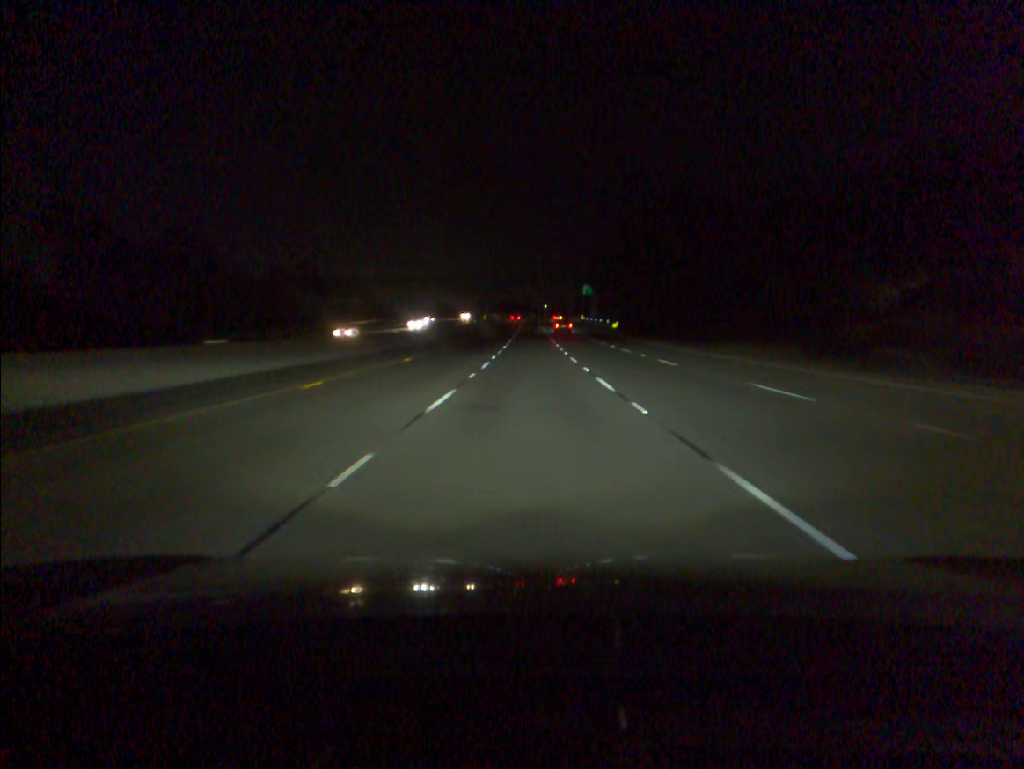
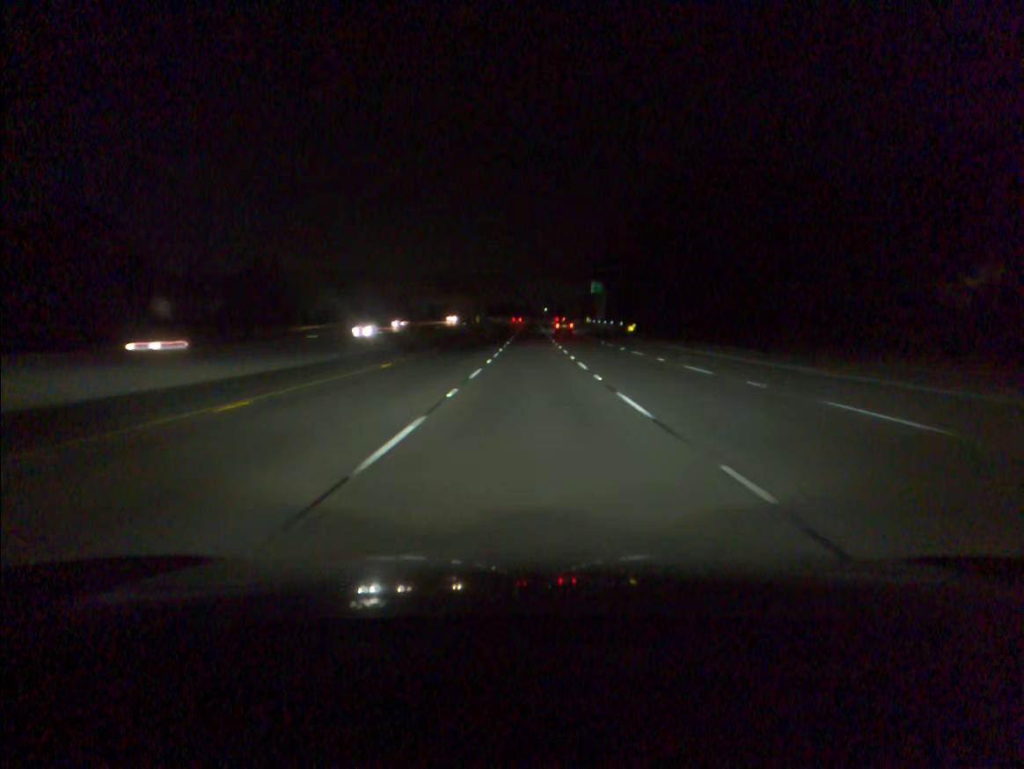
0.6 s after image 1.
(0.0, +19.6) m; 0°
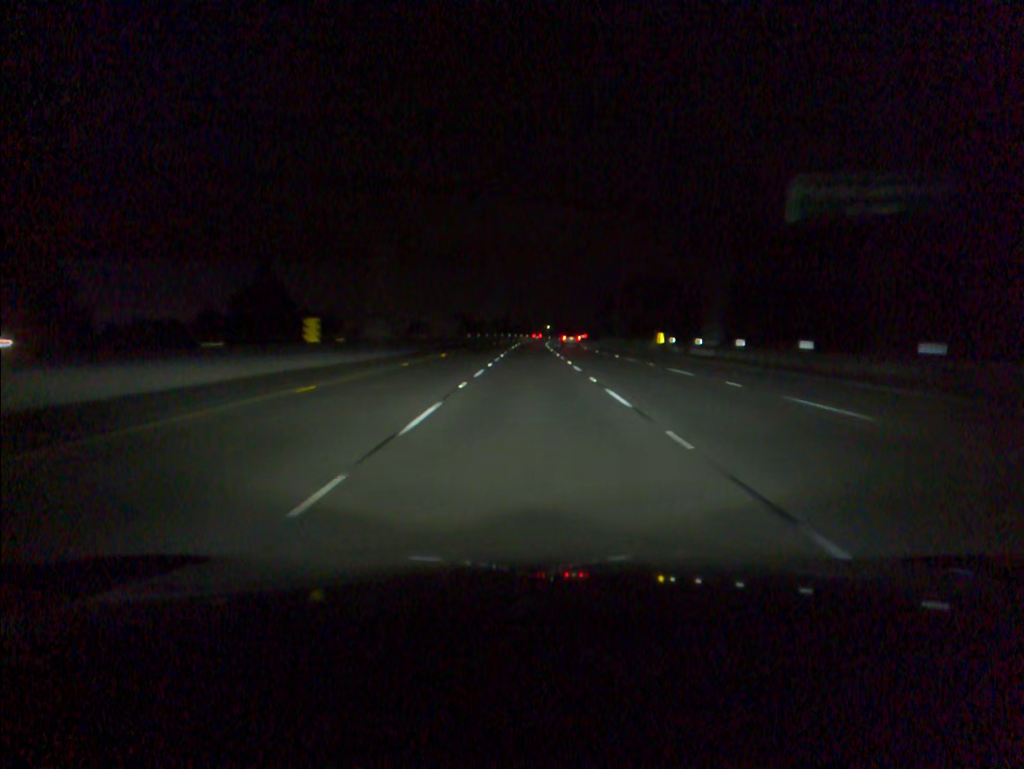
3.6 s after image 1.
(+0.1, +97.3) m; 0°
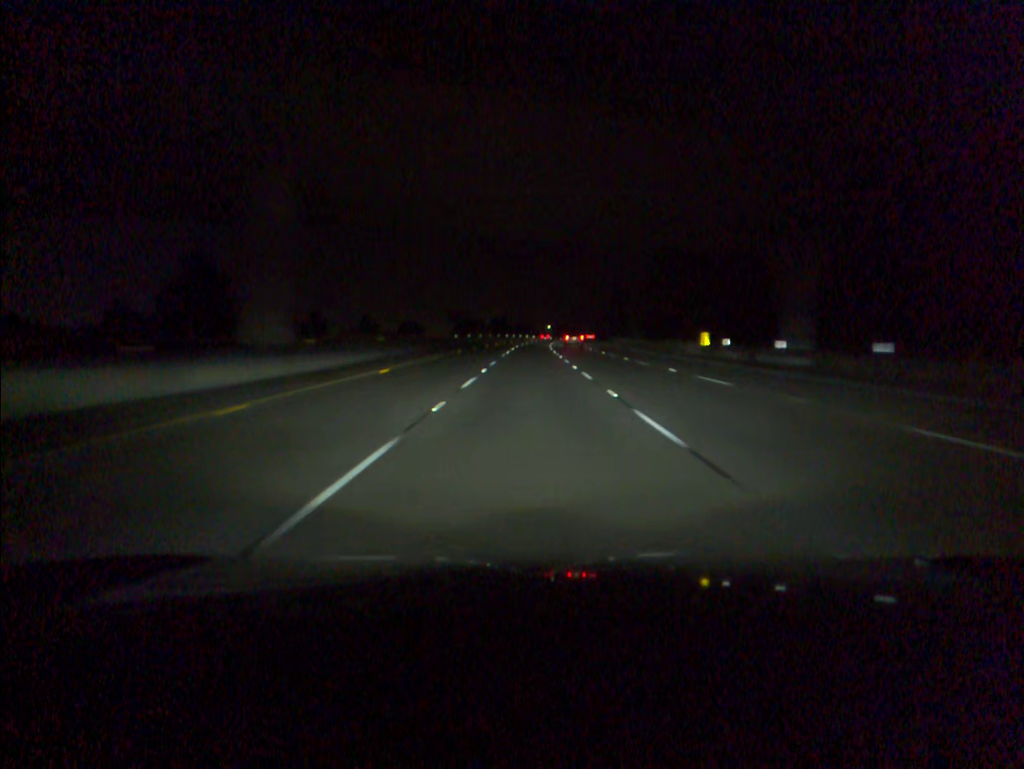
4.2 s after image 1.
(0.0, +19.3) m; 0°
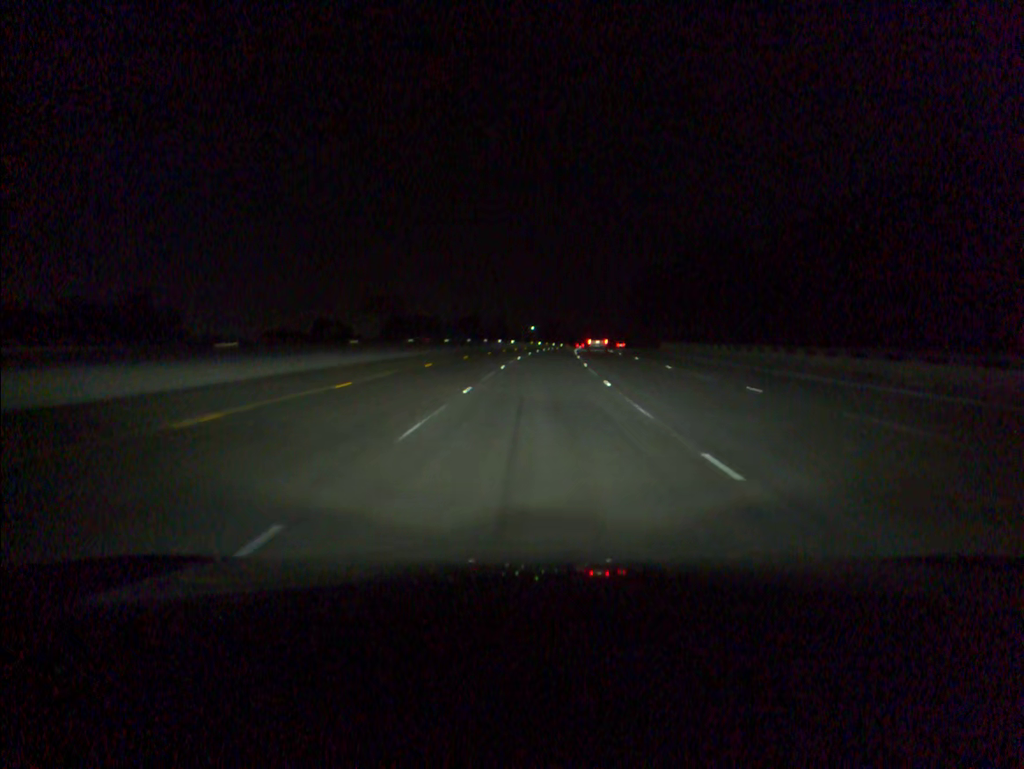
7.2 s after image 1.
(+0.7, +96.1) m; +1°
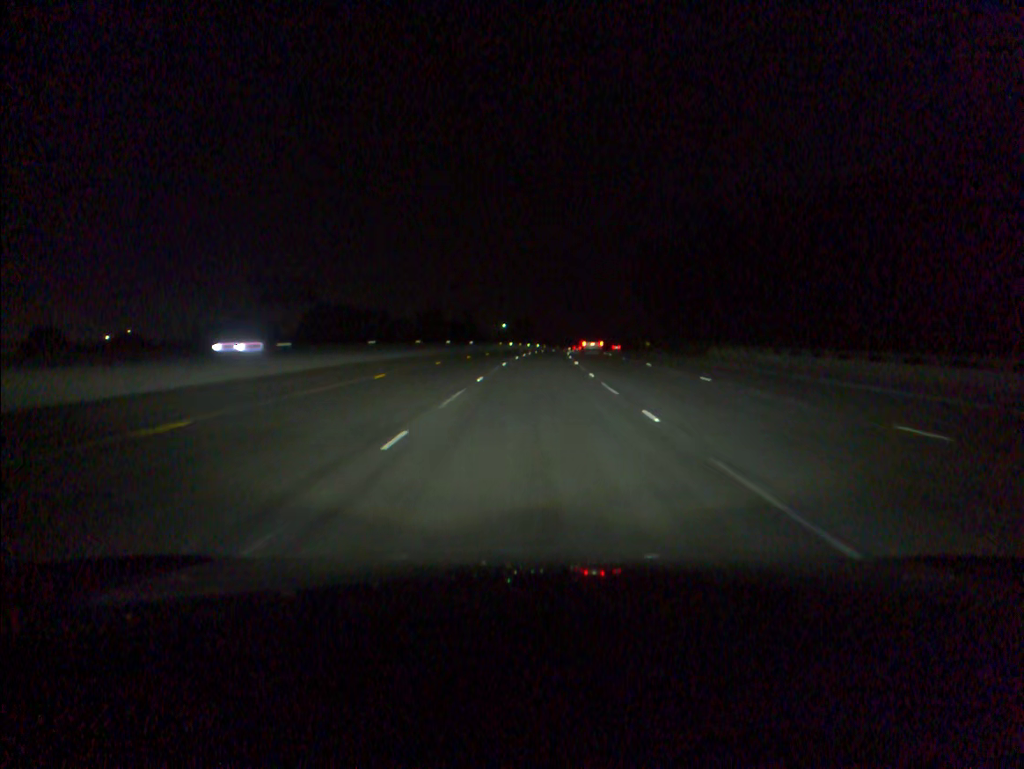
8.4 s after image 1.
(+0.7, +38.6) m; +2°
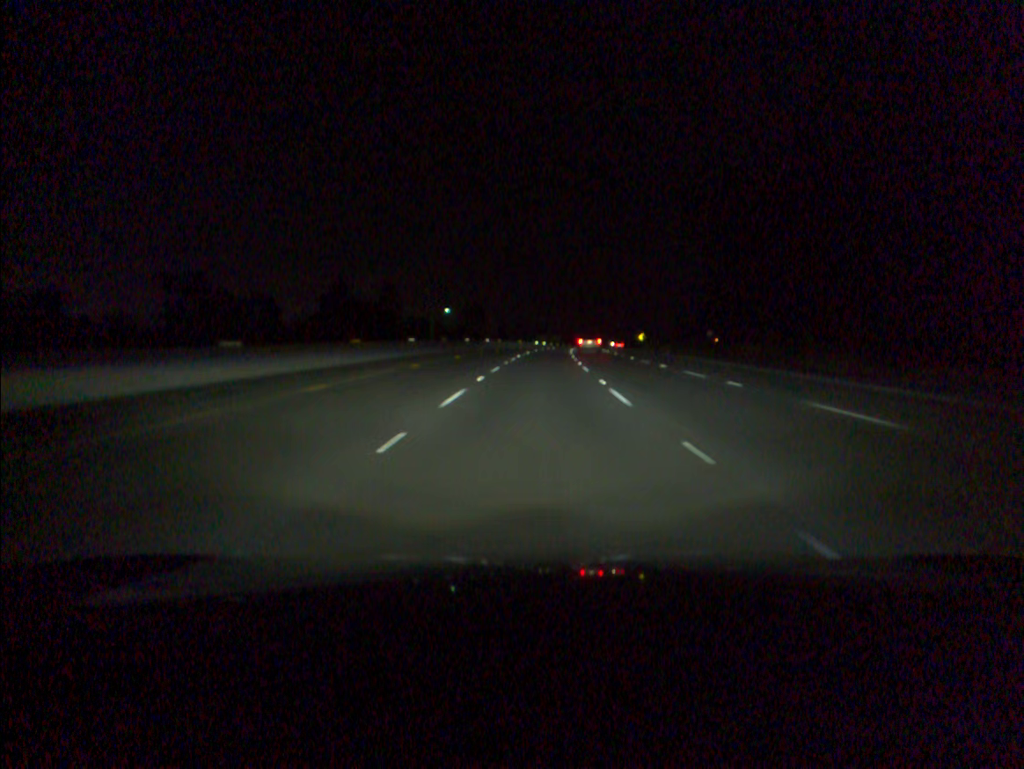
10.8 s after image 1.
(+1.9, +77.8) m; +3°
